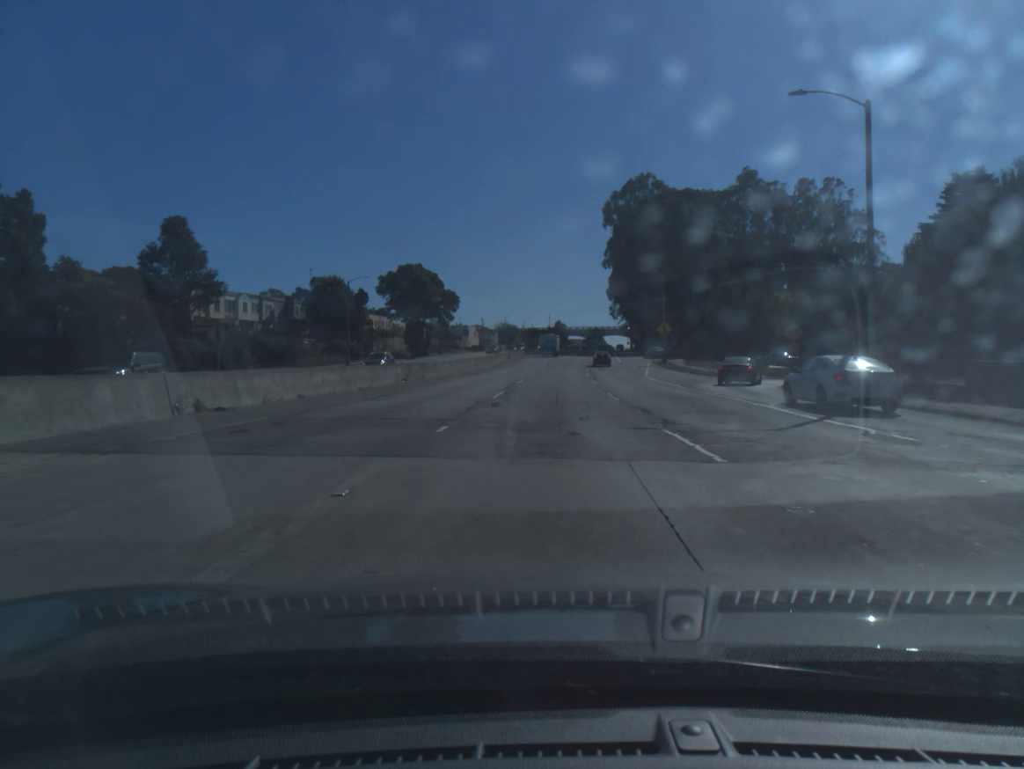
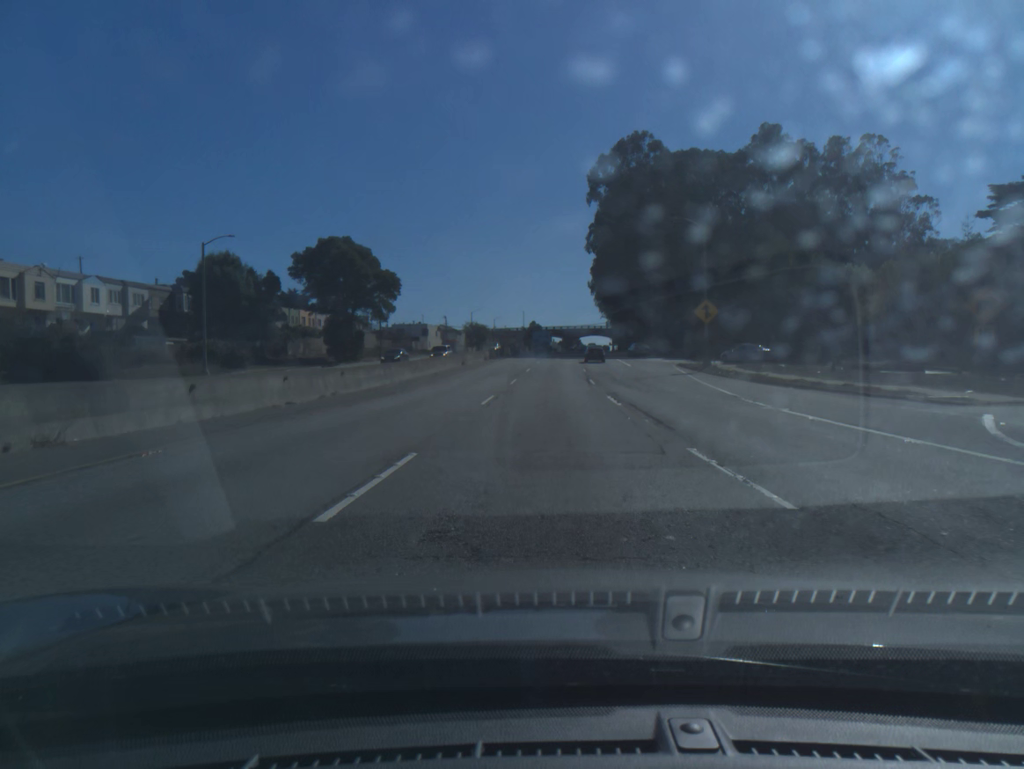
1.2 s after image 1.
(+0.4, +30.7) m; +2°
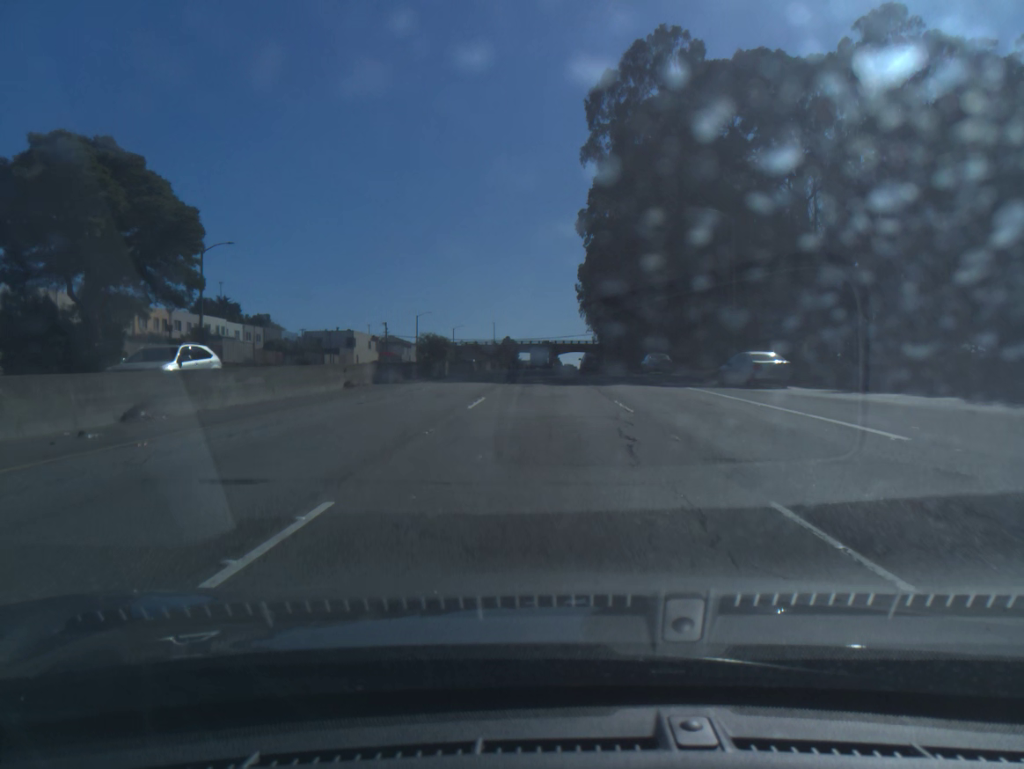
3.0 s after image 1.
(+0.8, +47.2) m; +2°
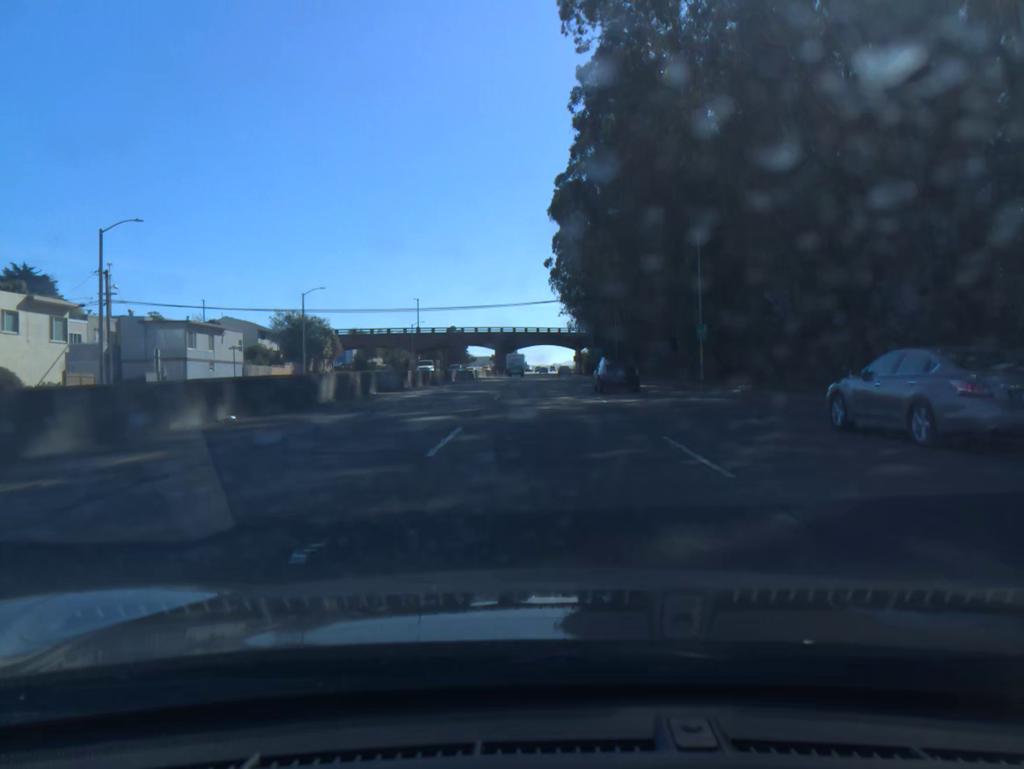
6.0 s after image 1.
(+1.8, +81.2) m; +3°
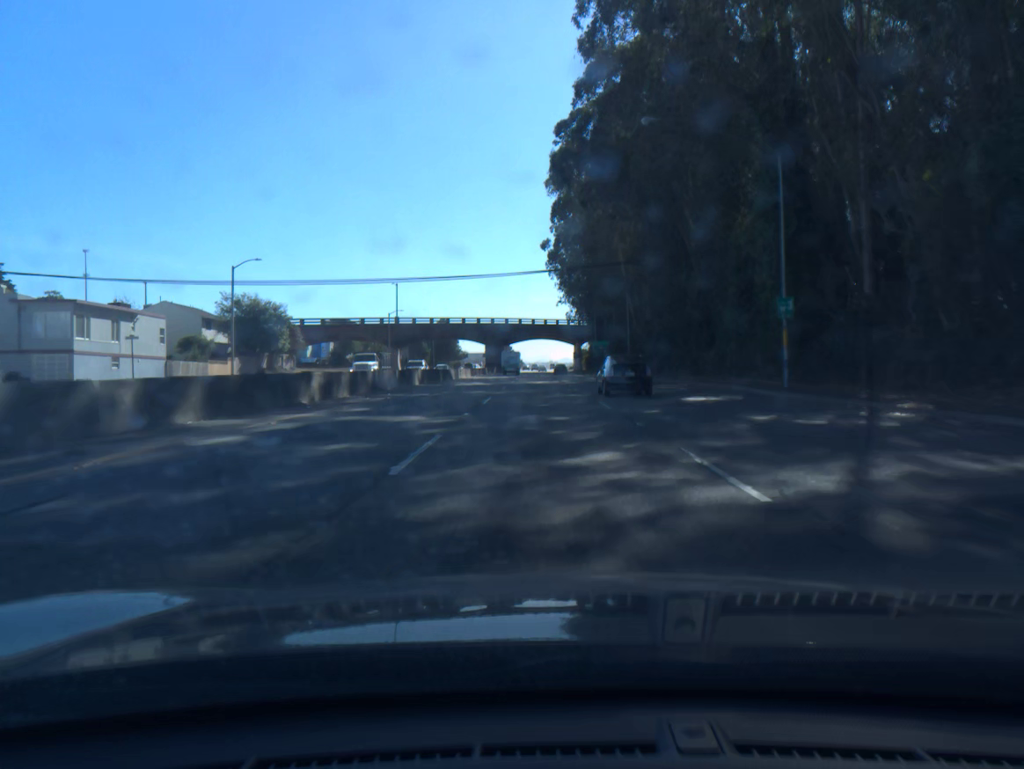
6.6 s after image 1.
(0.0, +16.7) m; 0°
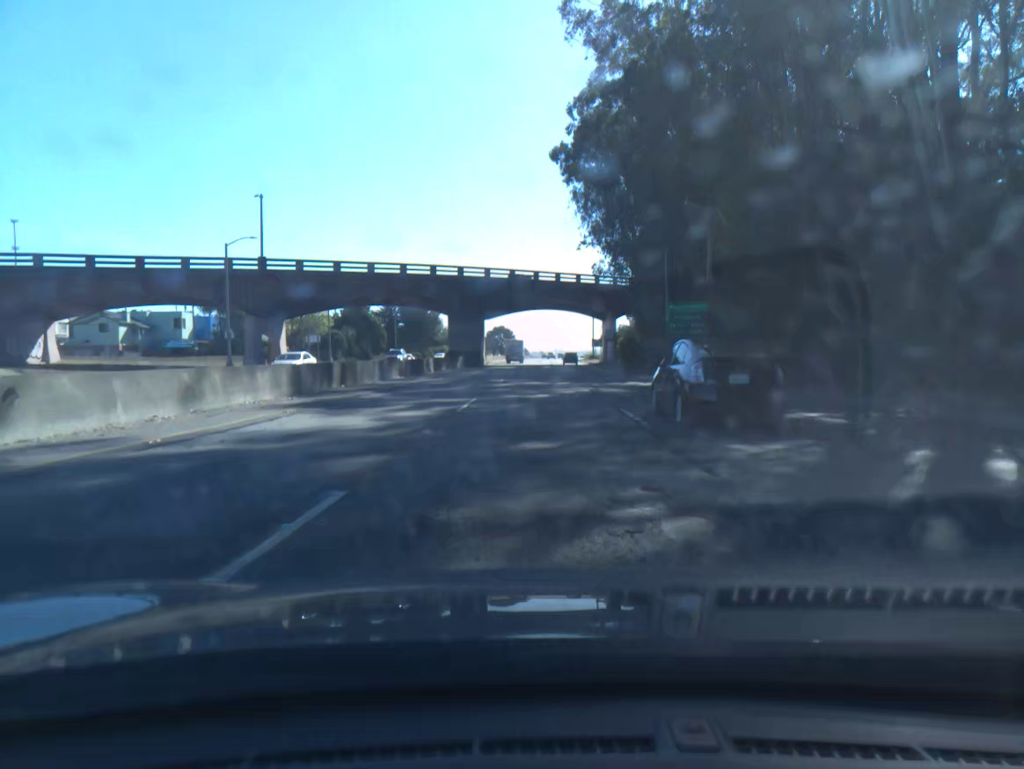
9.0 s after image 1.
(-0.2, +65.4) m; 0°
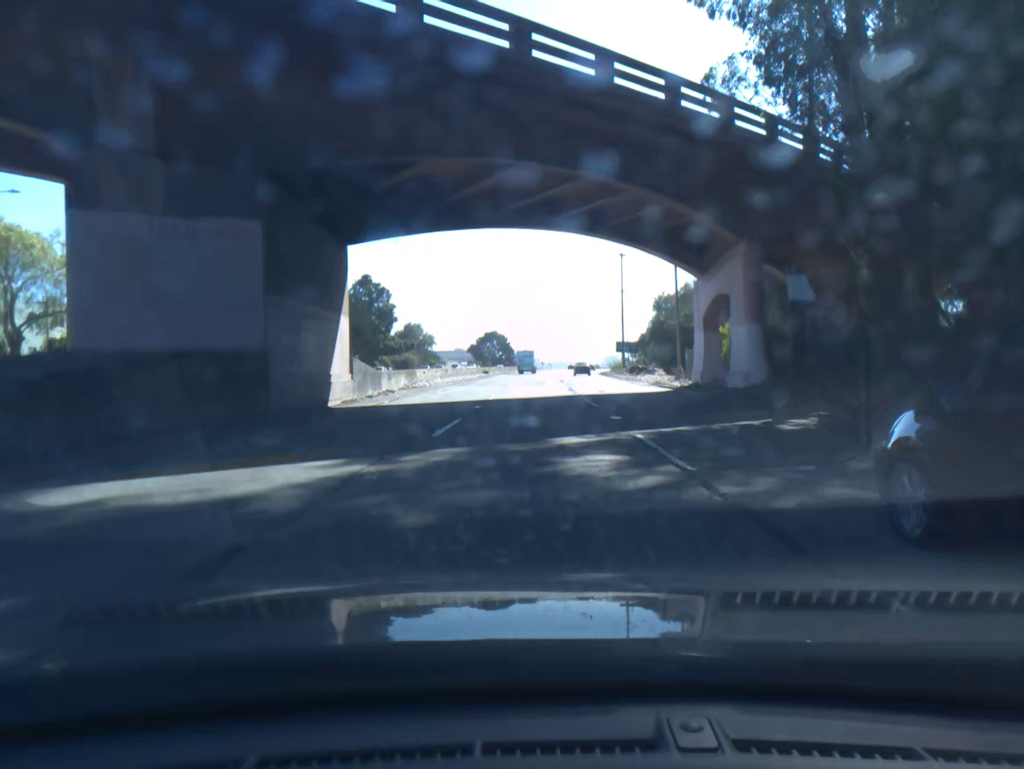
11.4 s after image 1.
(+0.2, +63.0) m; 0°
